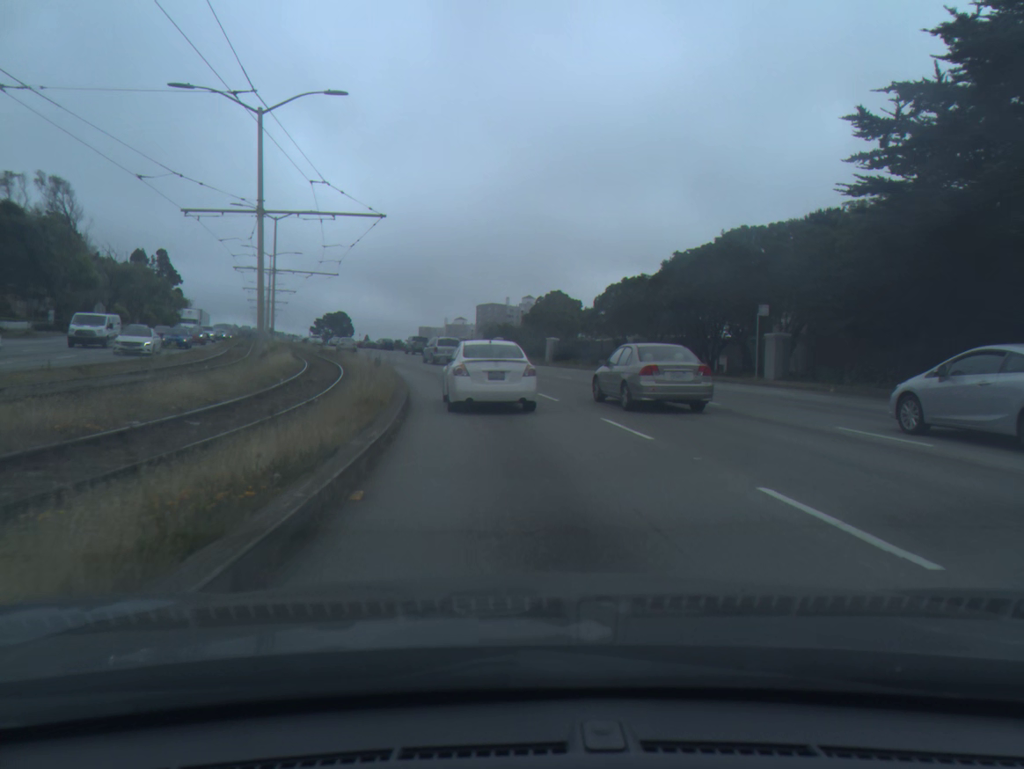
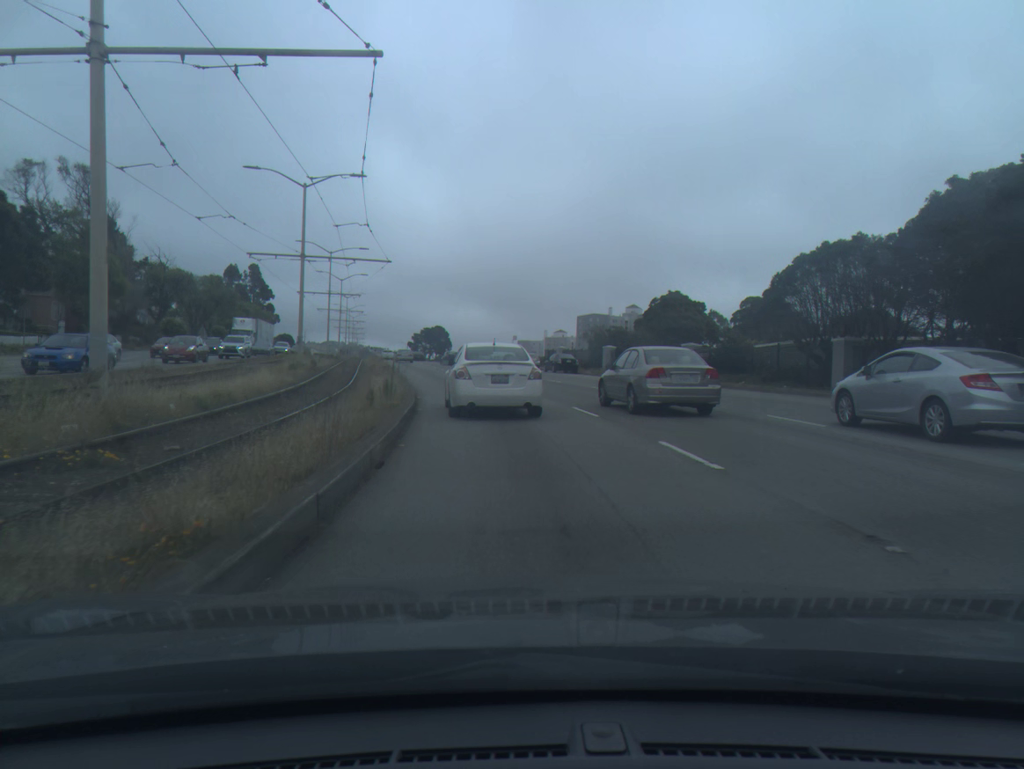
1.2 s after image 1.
(-1.1, +18.3) m; -7°
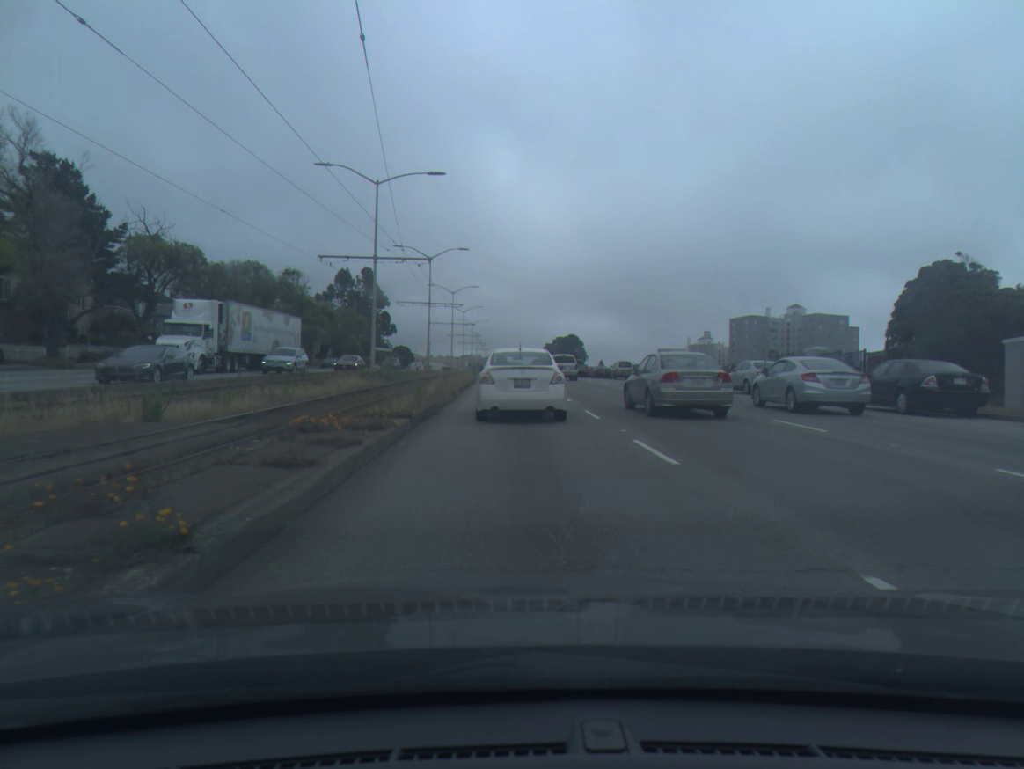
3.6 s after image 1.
(-3.5, +35.8) m; -9°
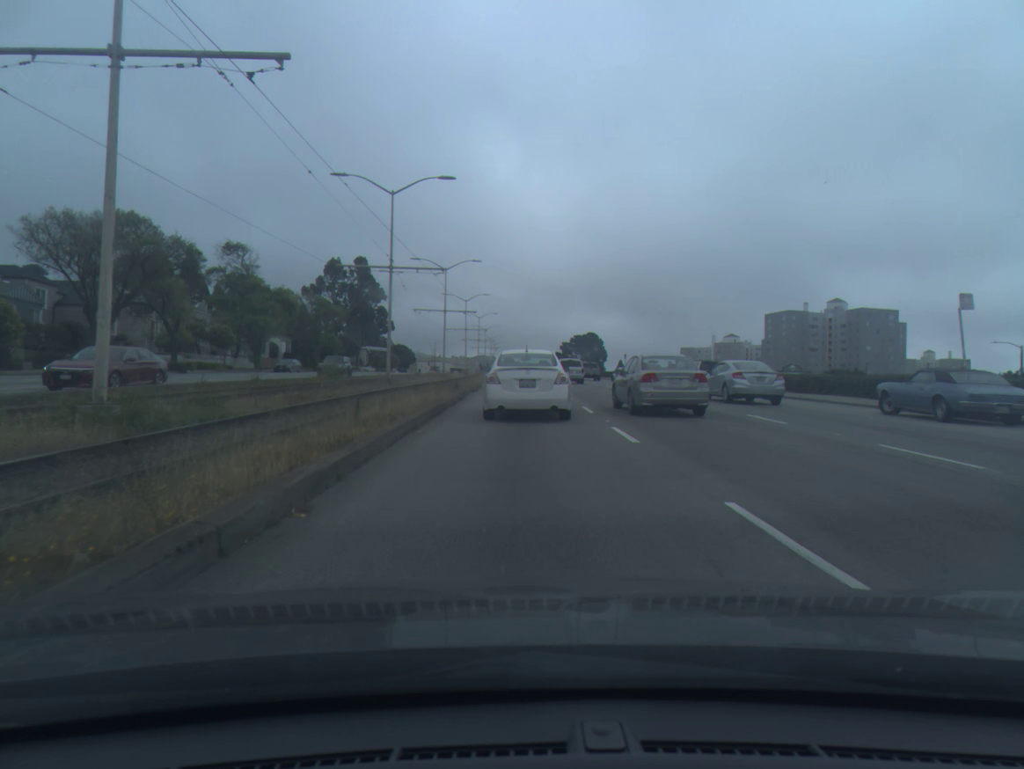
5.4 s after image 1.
(-0.3, +26.9) m; -1°
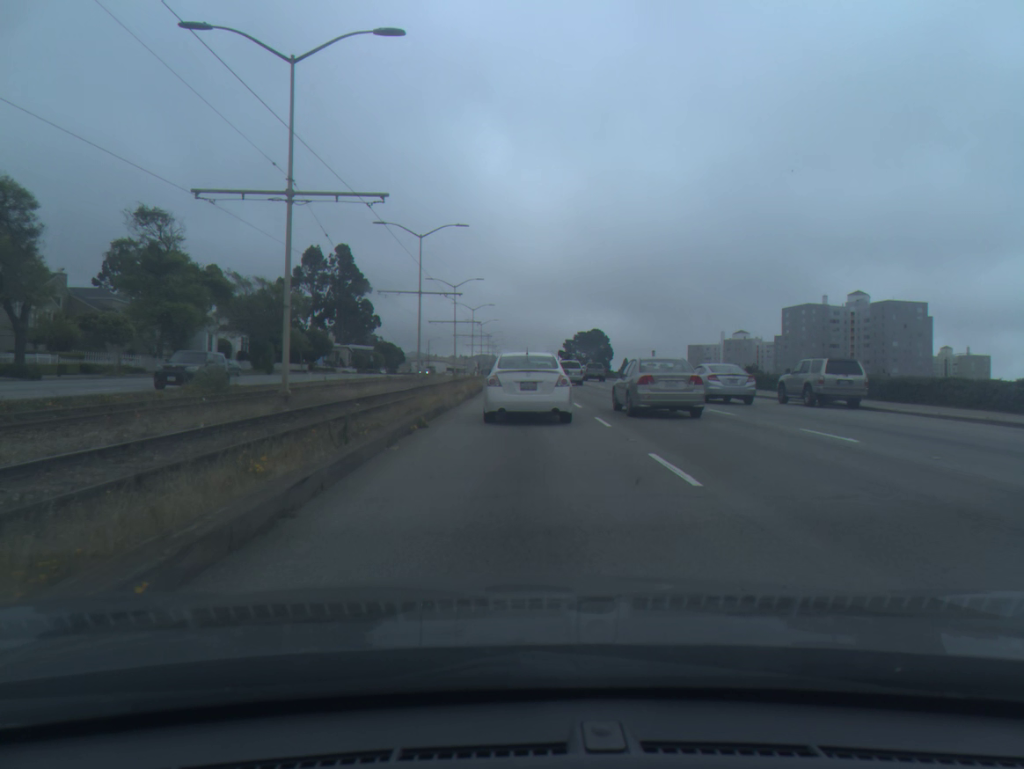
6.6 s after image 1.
(0.0, +18.0) m; 0°
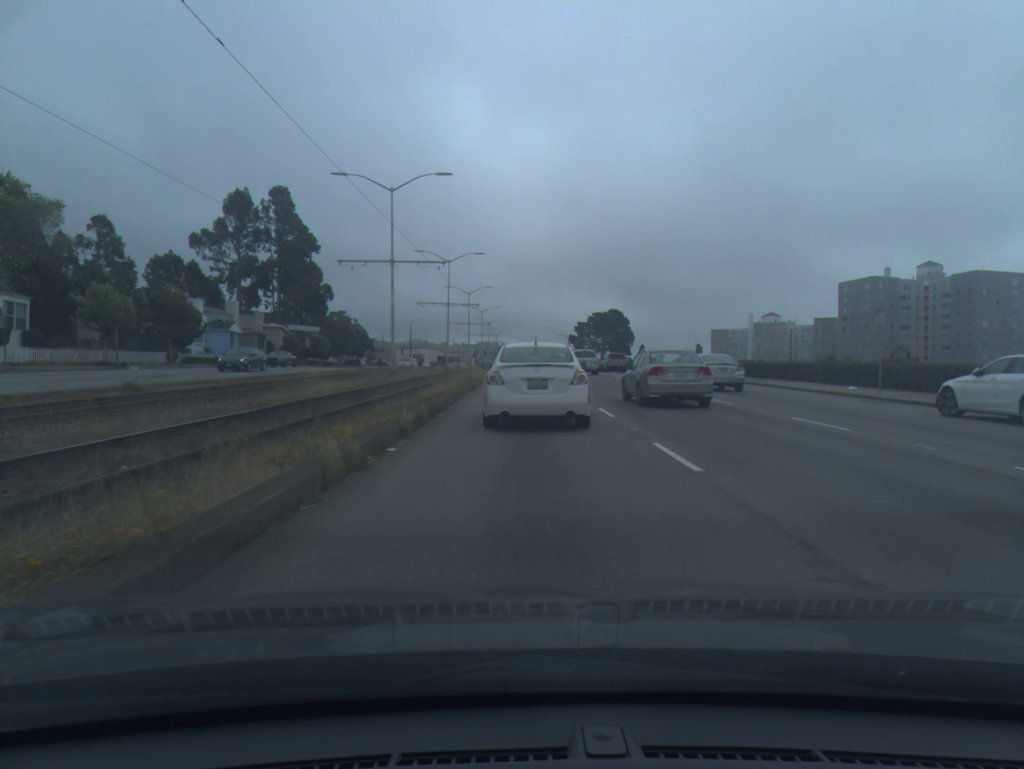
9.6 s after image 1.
(-0.1, +43.9) m; 0°
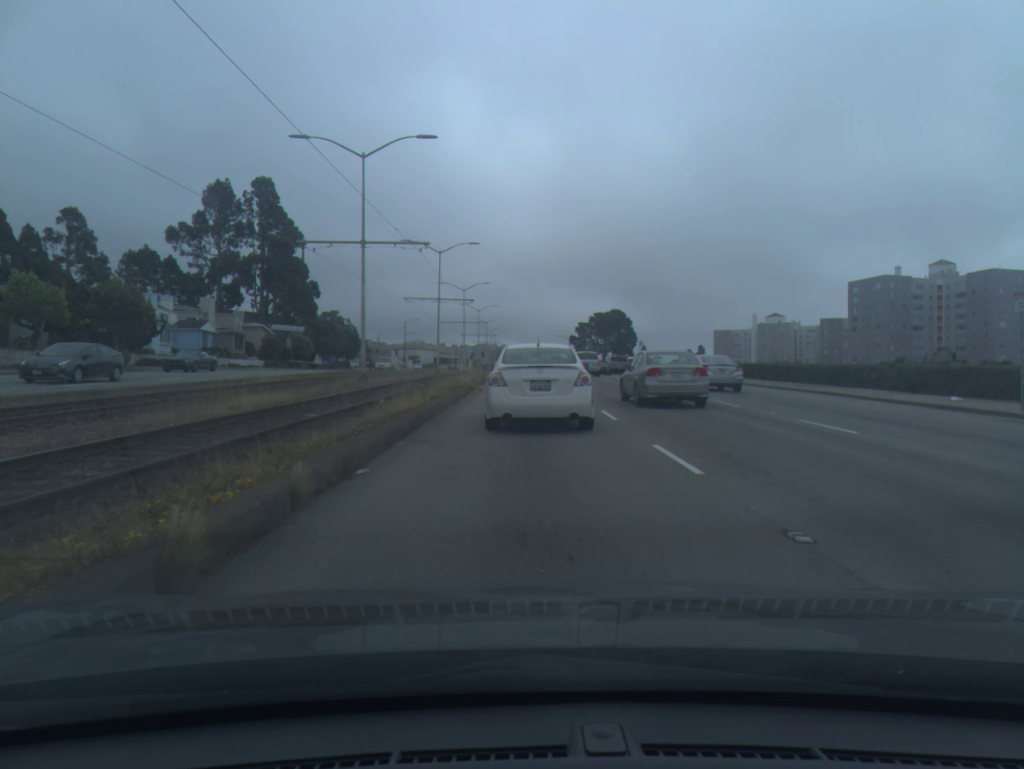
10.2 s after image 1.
(0.0, +7.7) m; 0°
